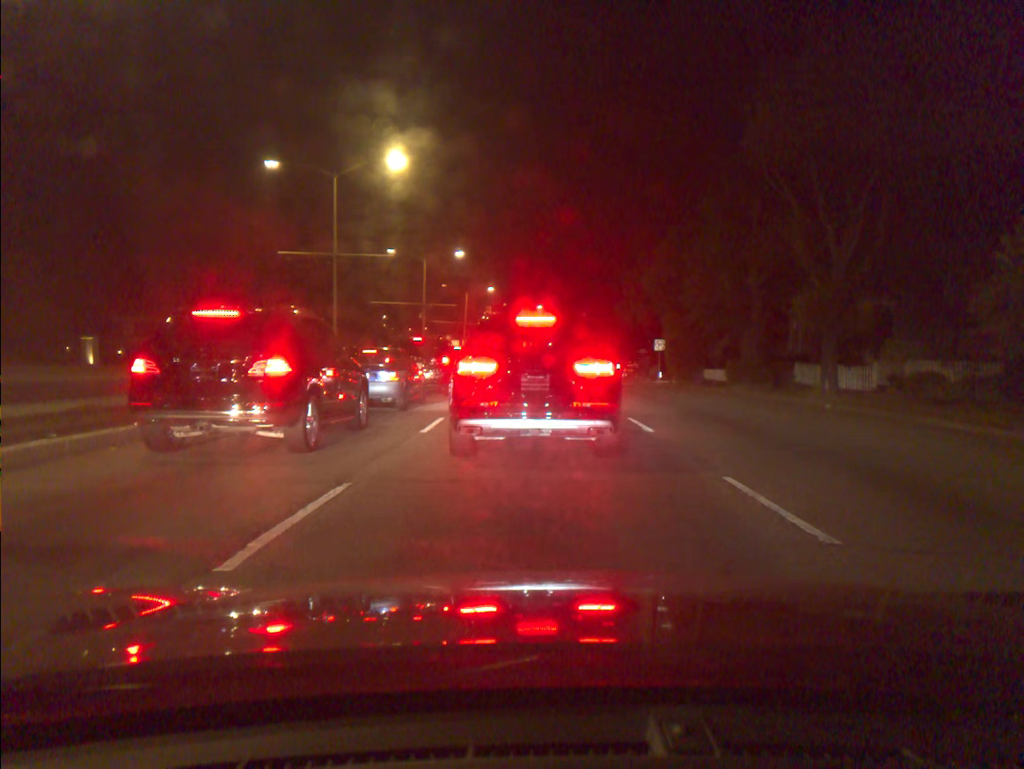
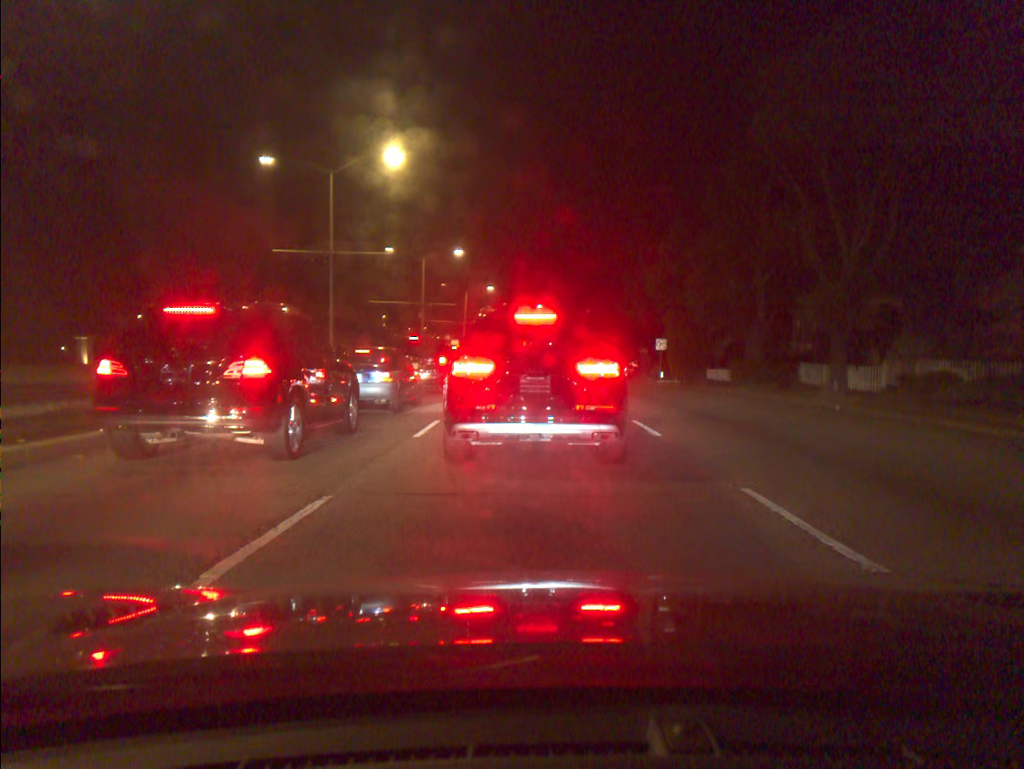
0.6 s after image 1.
(0.0, +0.7) m; 0°
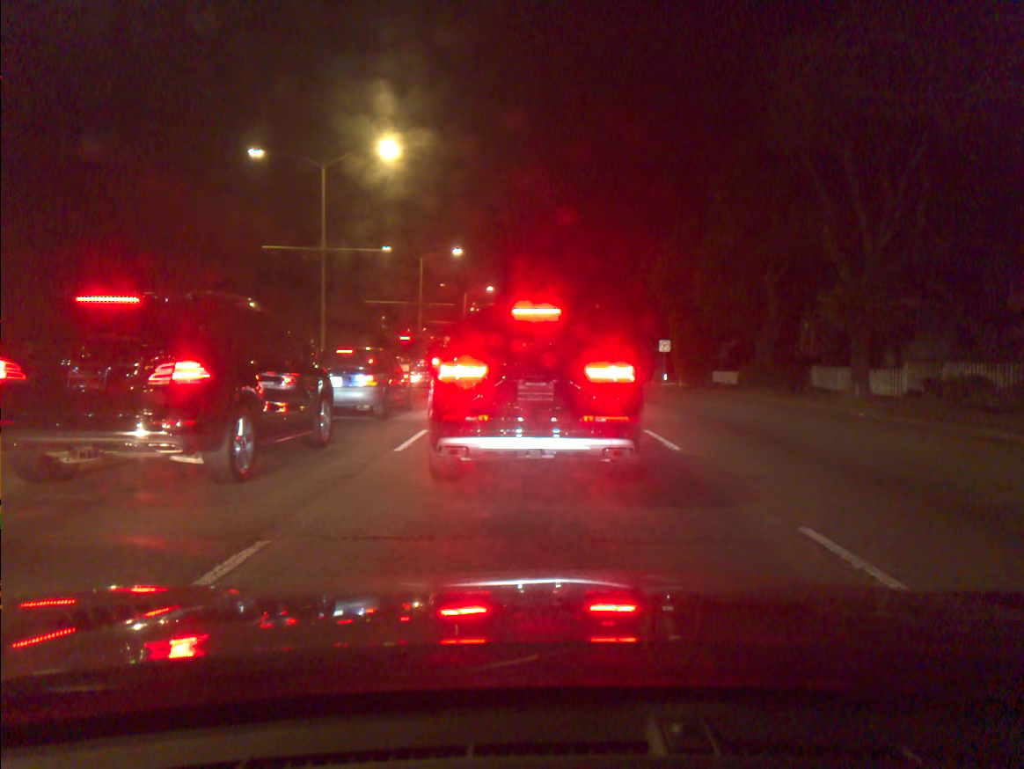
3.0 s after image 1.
(0.0, +1.5) m; 0°
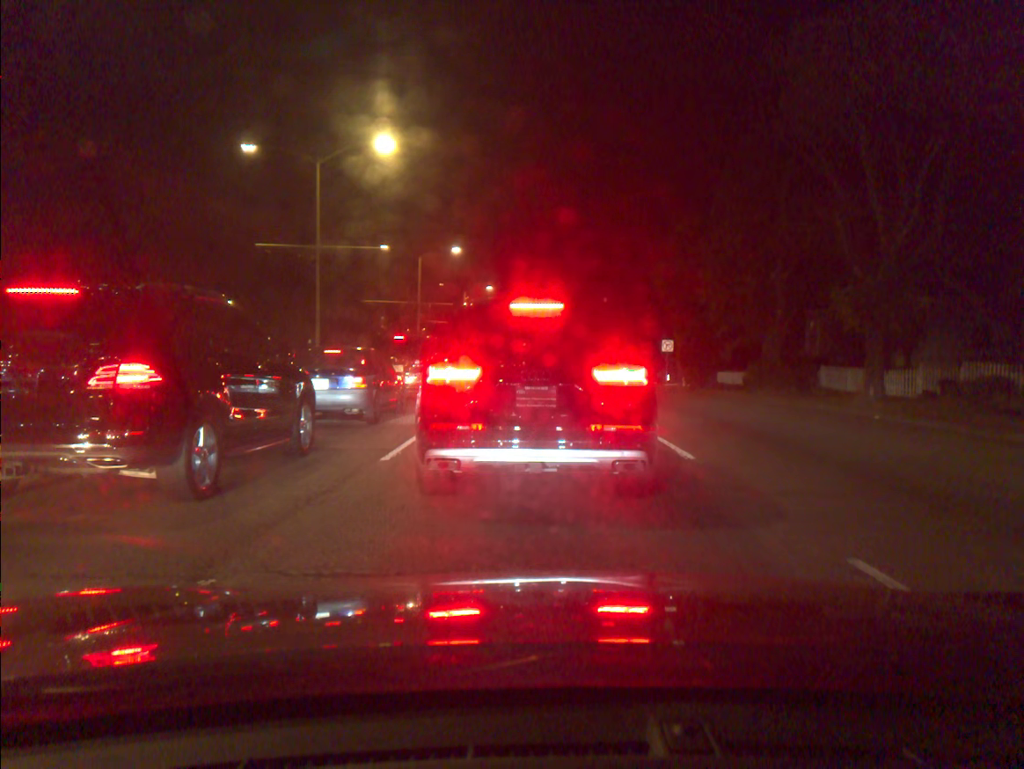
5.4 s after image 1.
(-0.1, +0.8) m; 0°
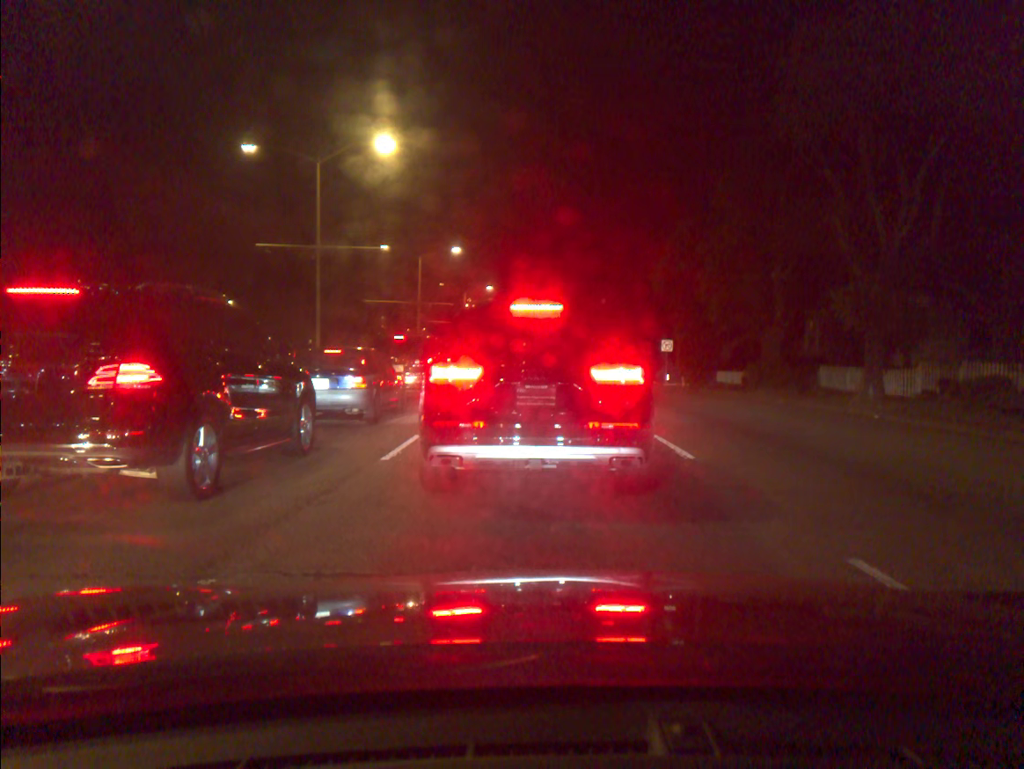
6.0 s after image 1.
(0.0, 0.0) m; 0°
